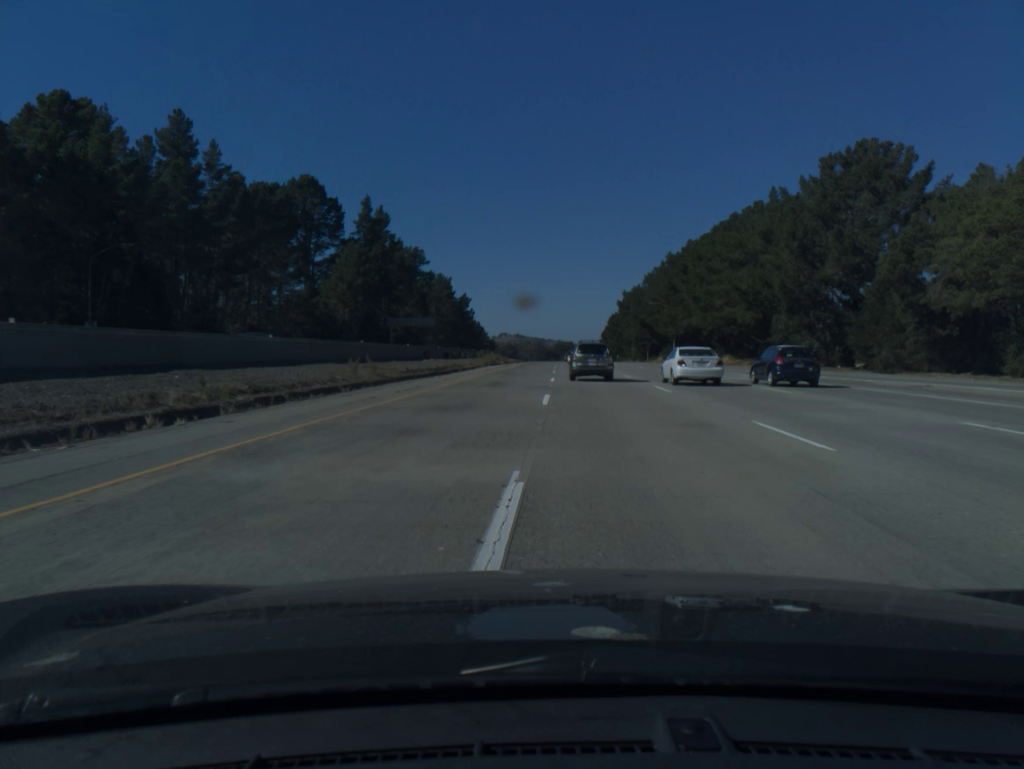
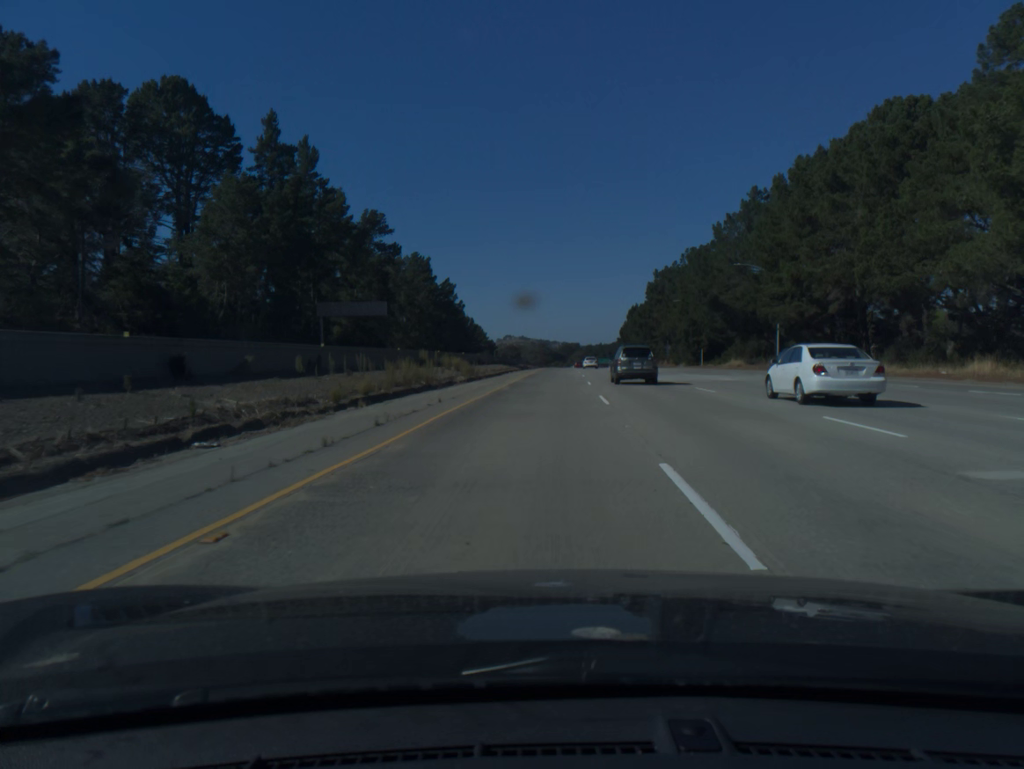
(-0.1, +56.9) m; 0°
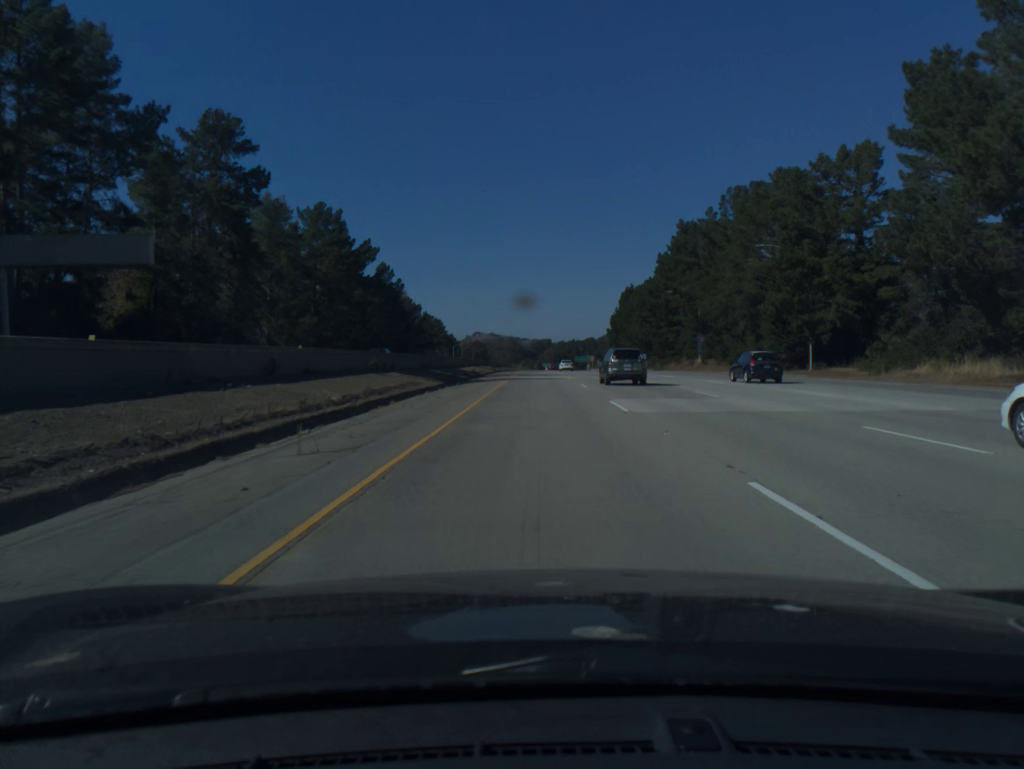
(+1.0, +60.1) m; +2°
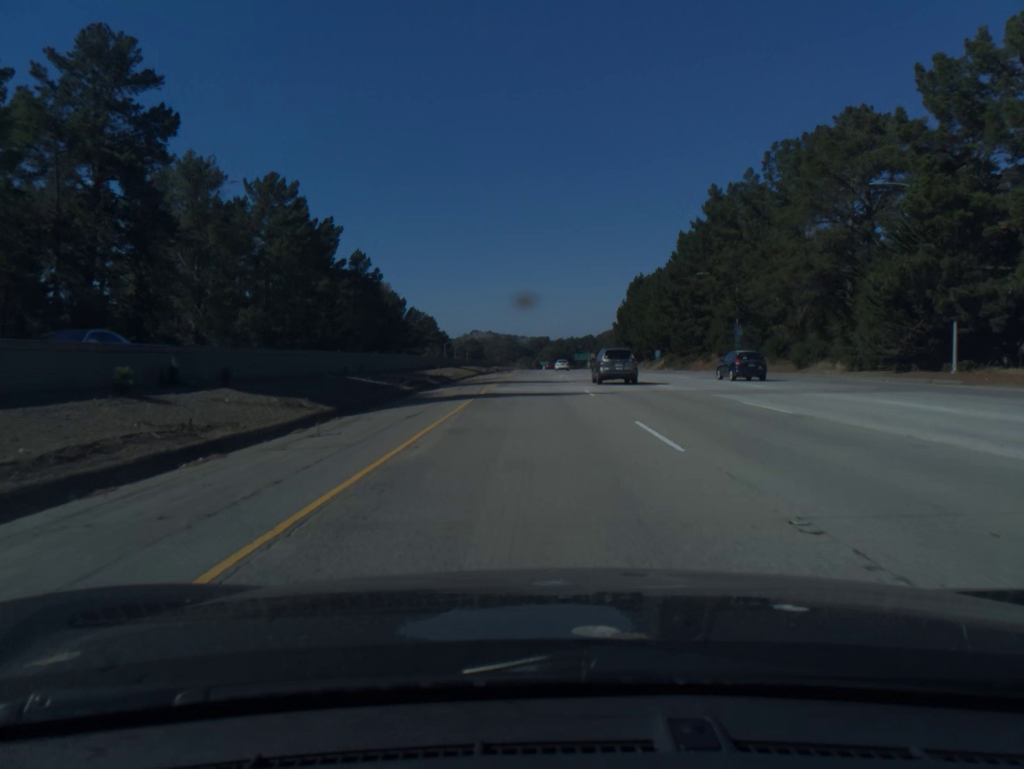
(+0.1, +22.4) m; 0°
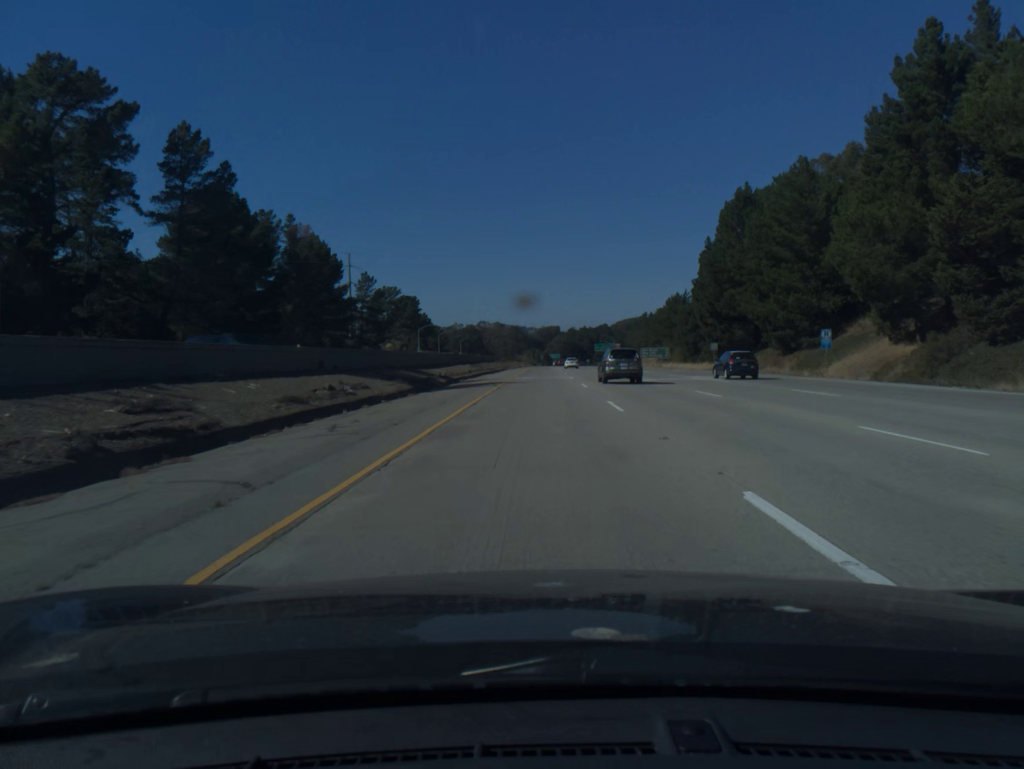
(-0.7, +80.0) m; -1°
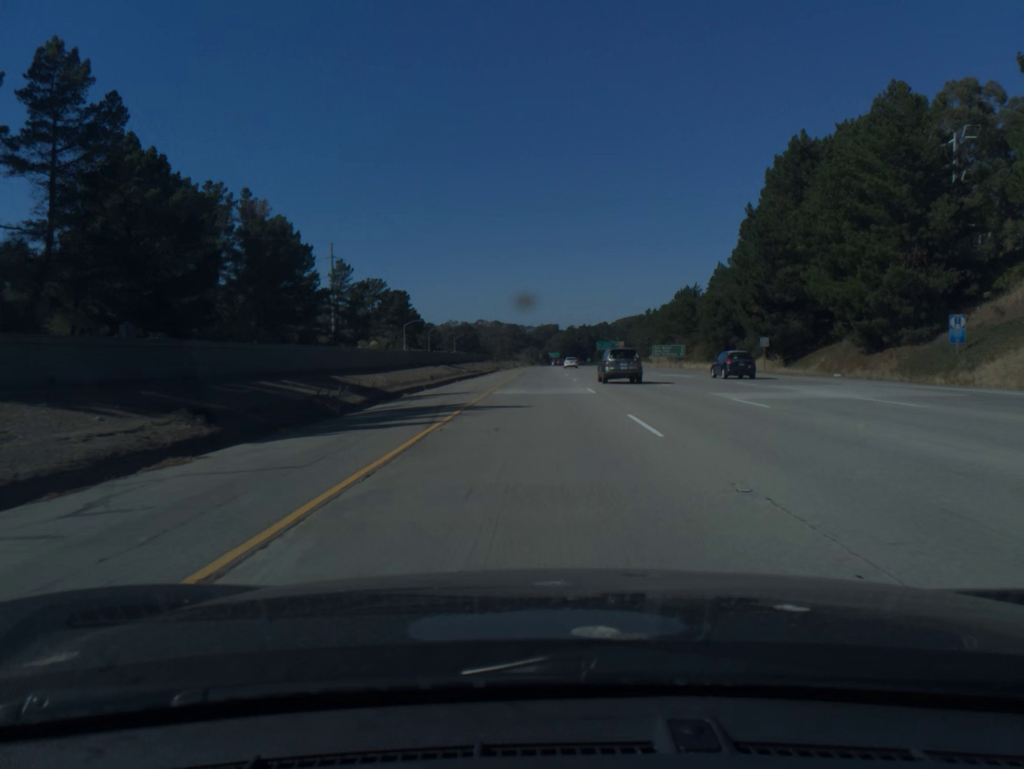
(0.0, +20.0) m; 0°
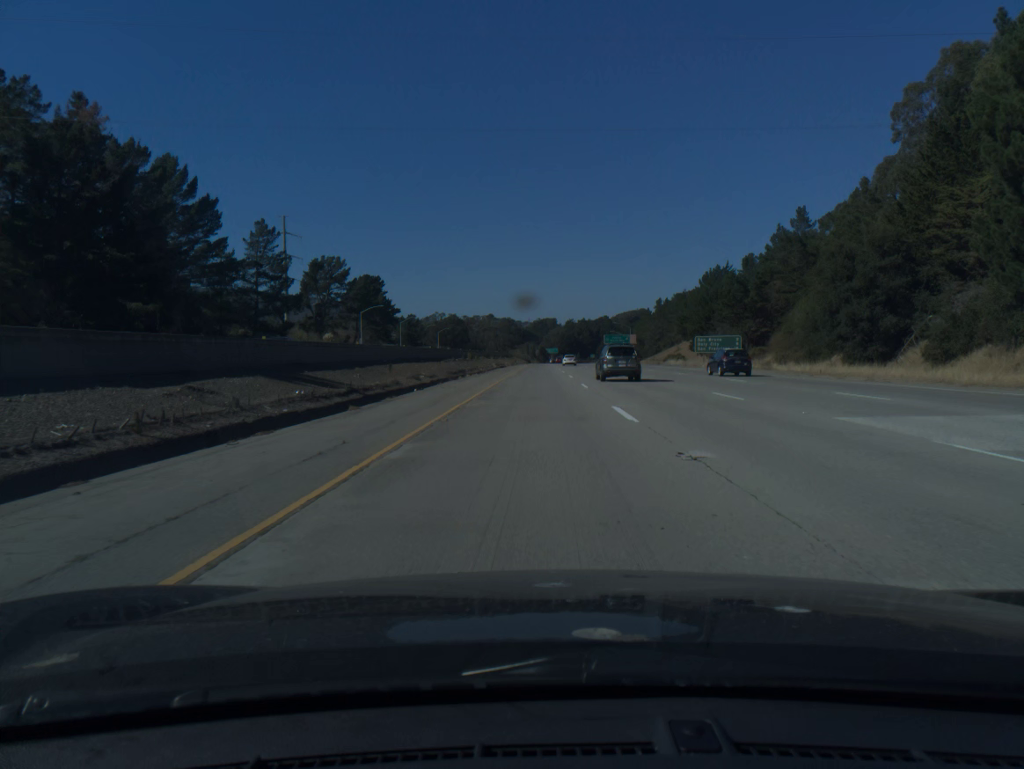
(+0.1, +41.8) m; 0°
